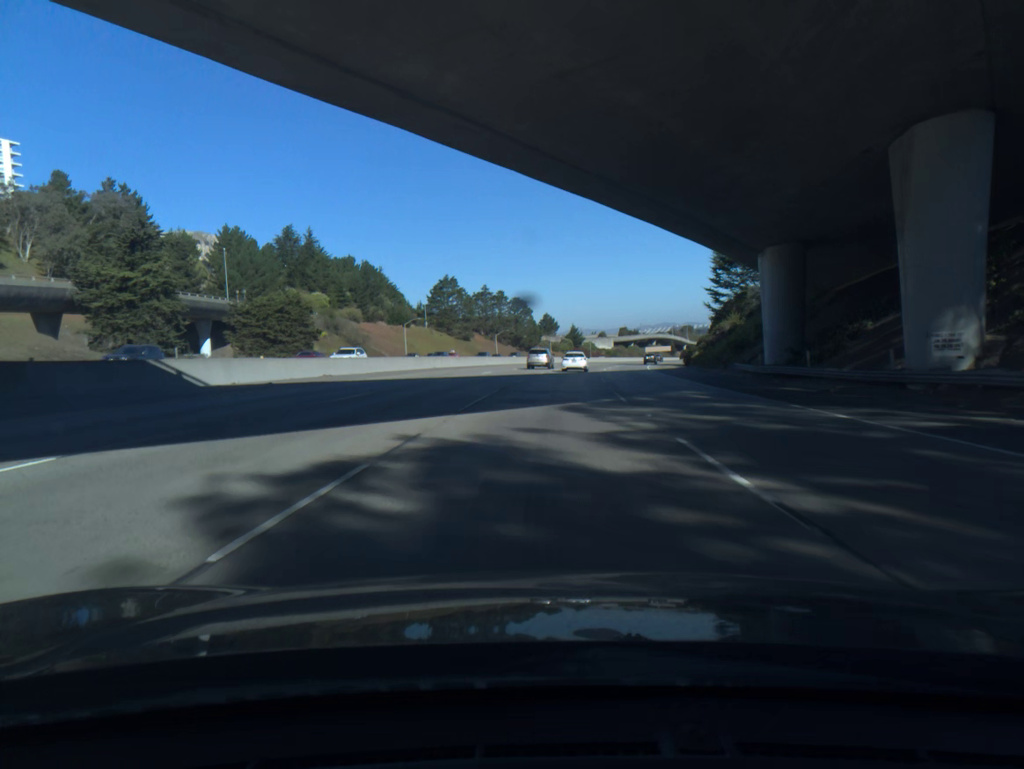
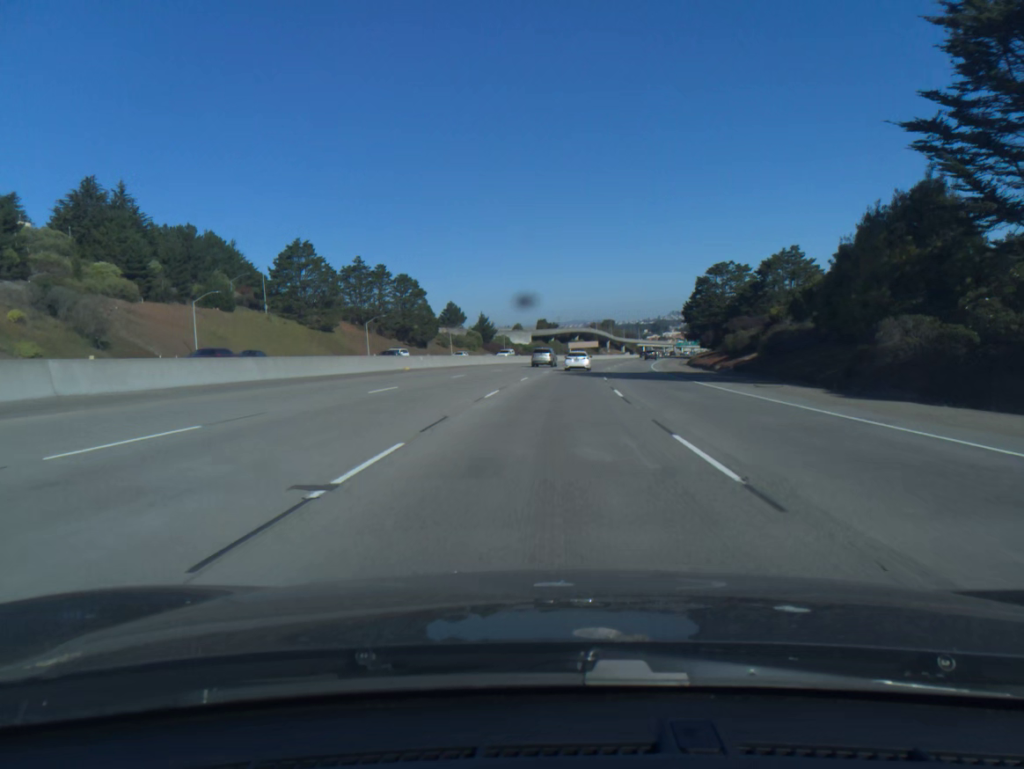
(+3.8, +68.3) m; +6°
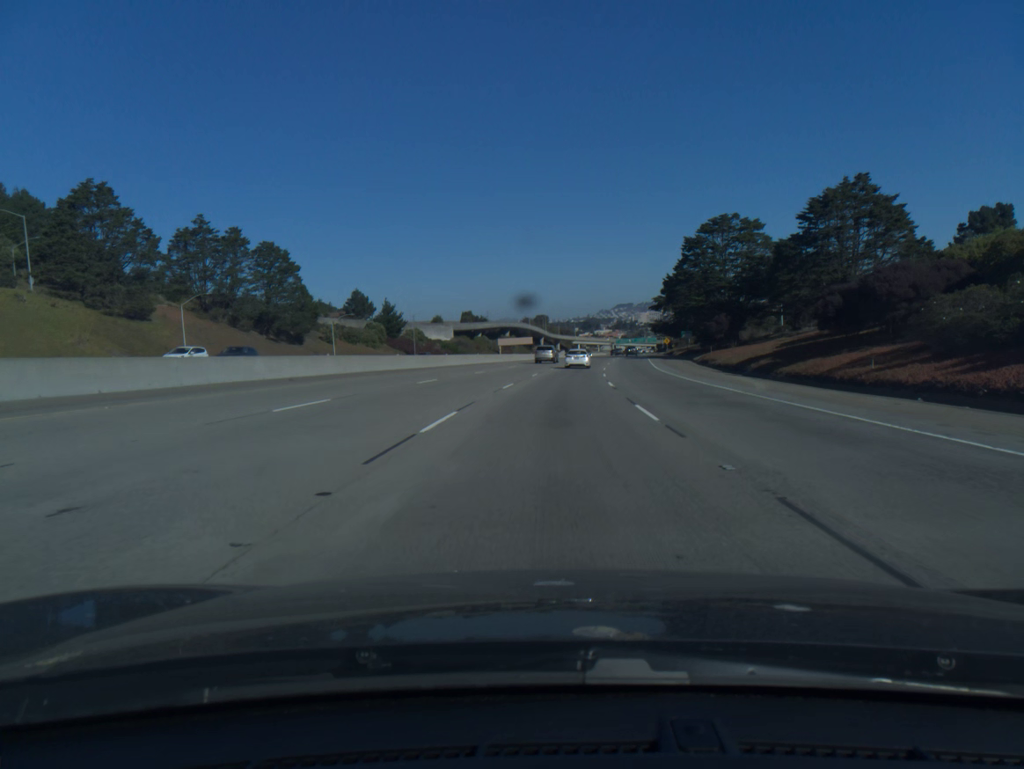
(+2.2, +51.3) m; +5°
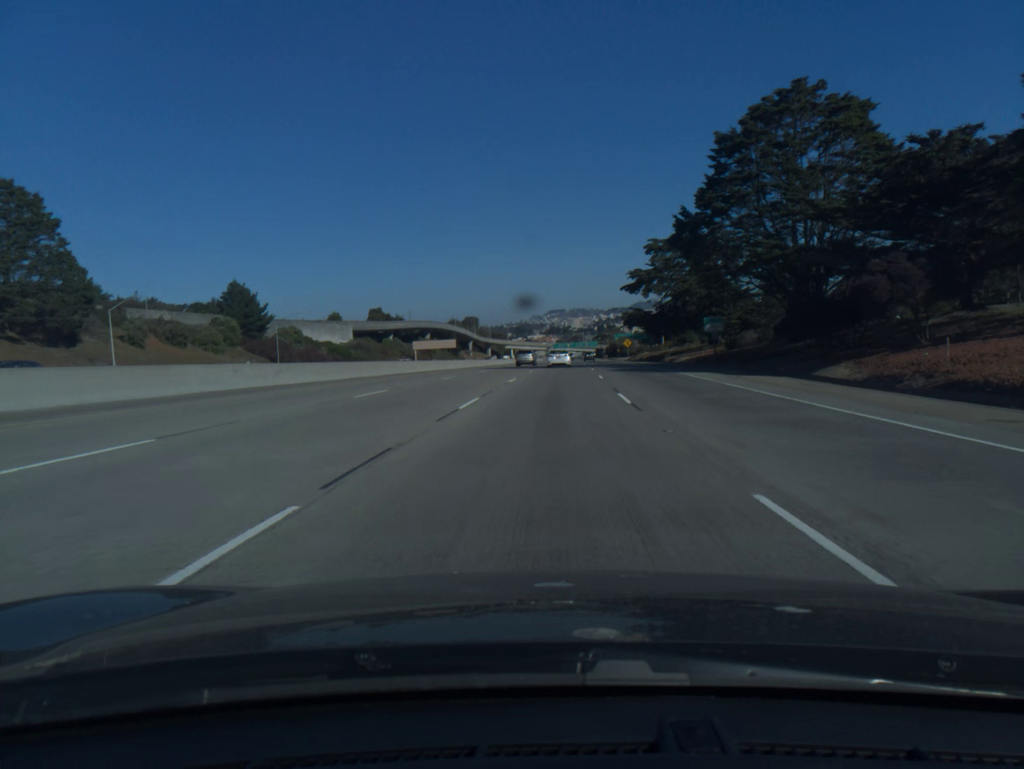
(+2.3, +51.6) m; +5°
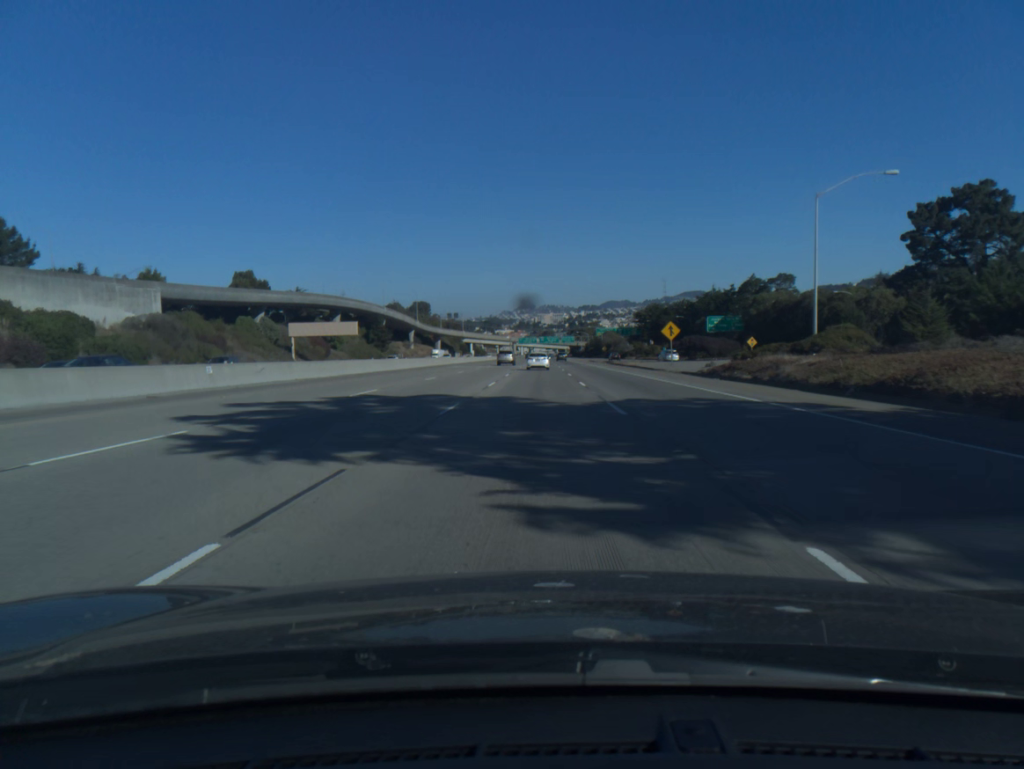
(+3.0, +86.5) m; +2°
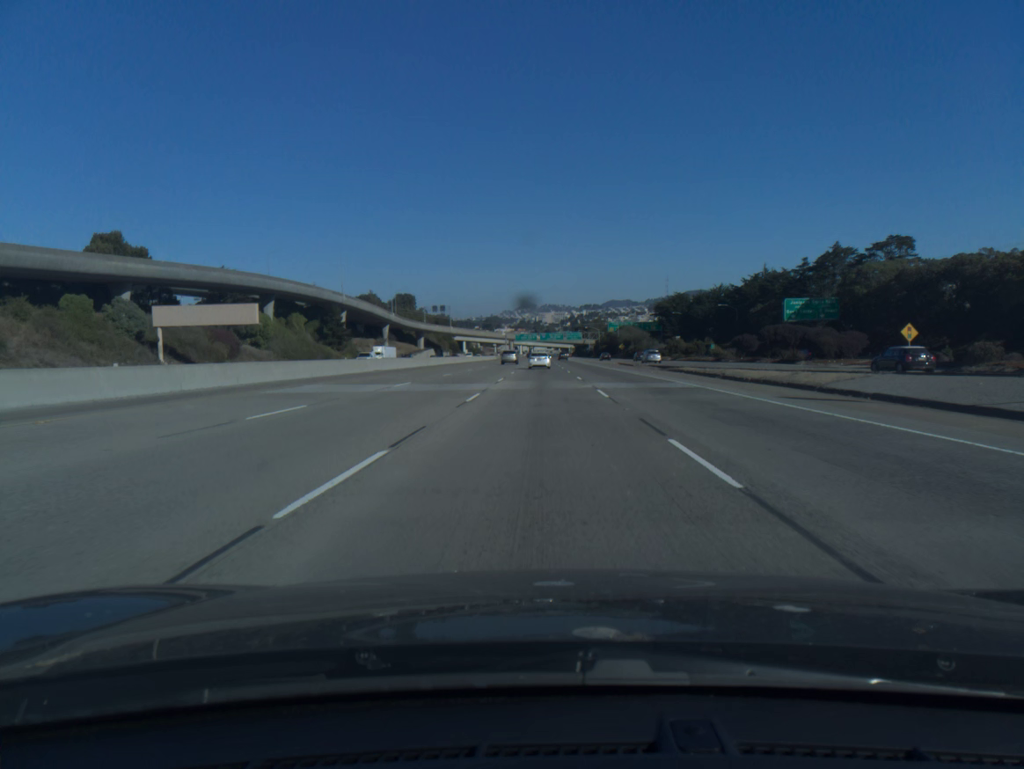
(-0.1, +52.3) m; 0°
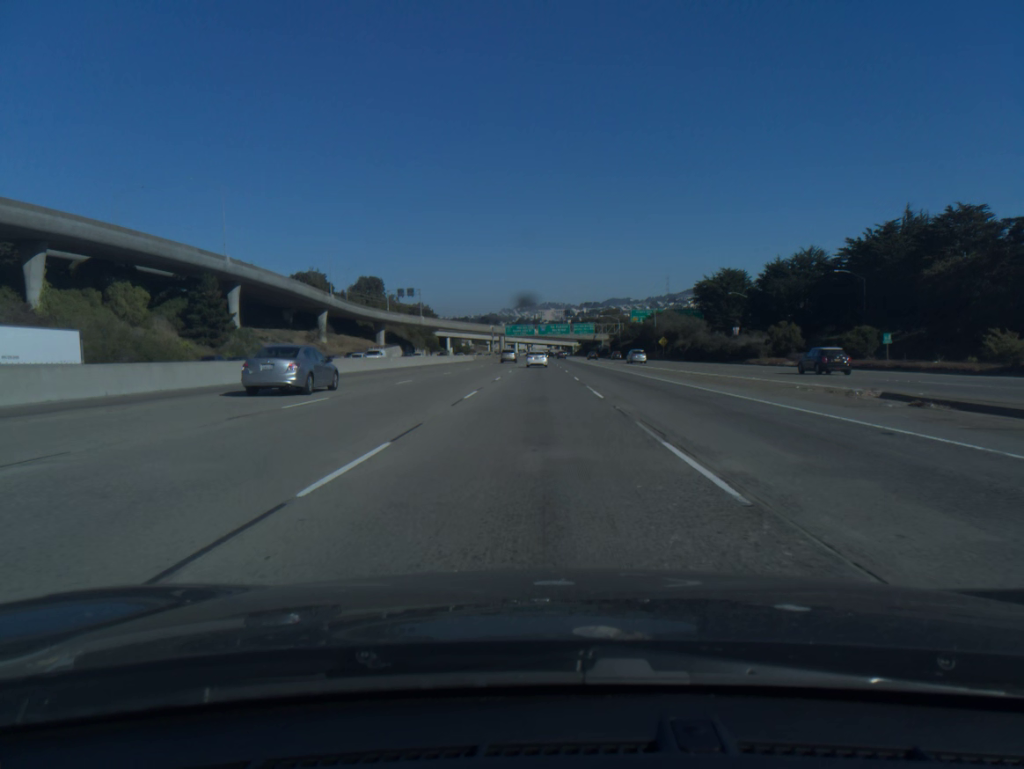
(+0.2, +70.4) m; 0°
